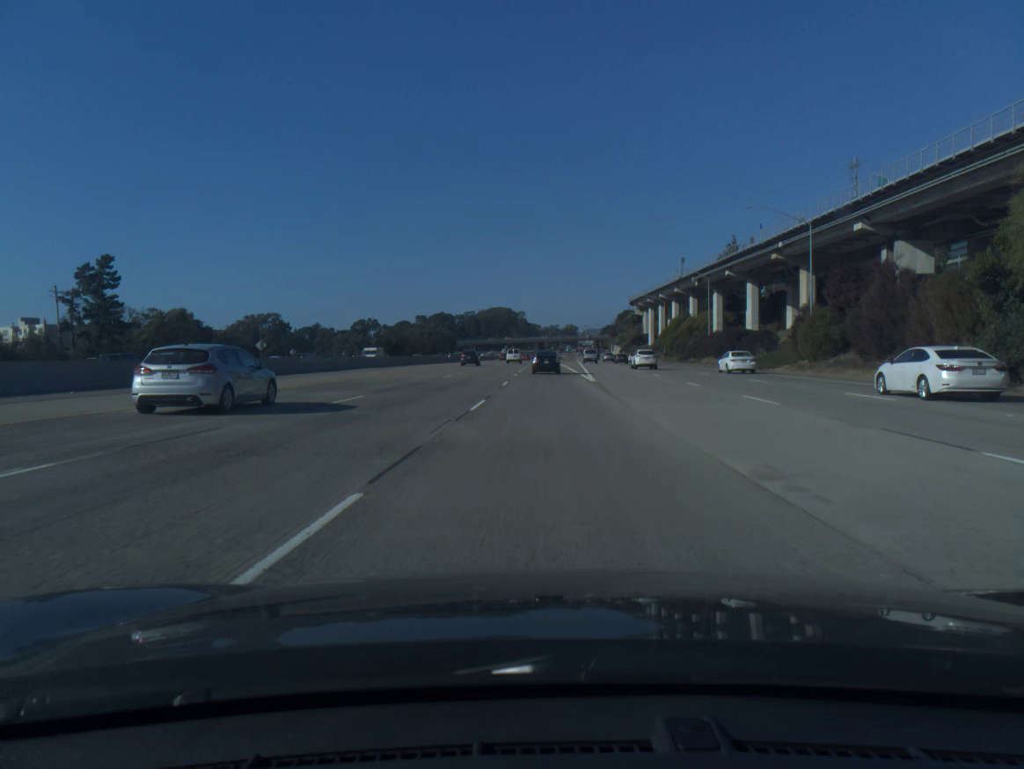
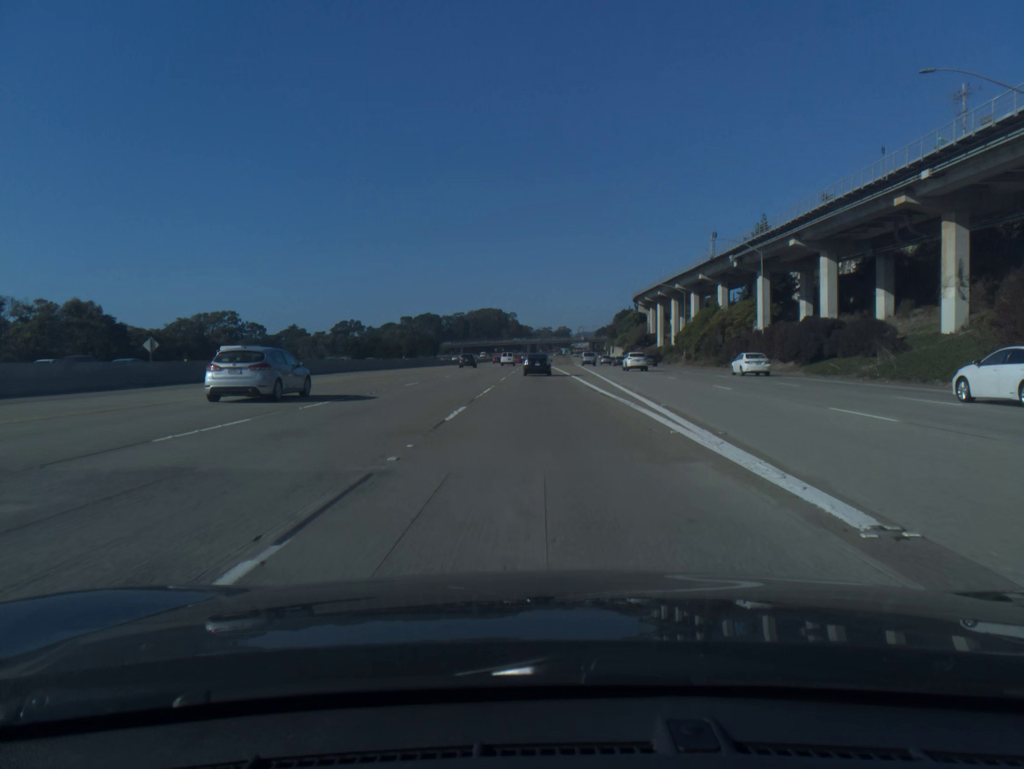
(+0.2, +30.8) m; +1°
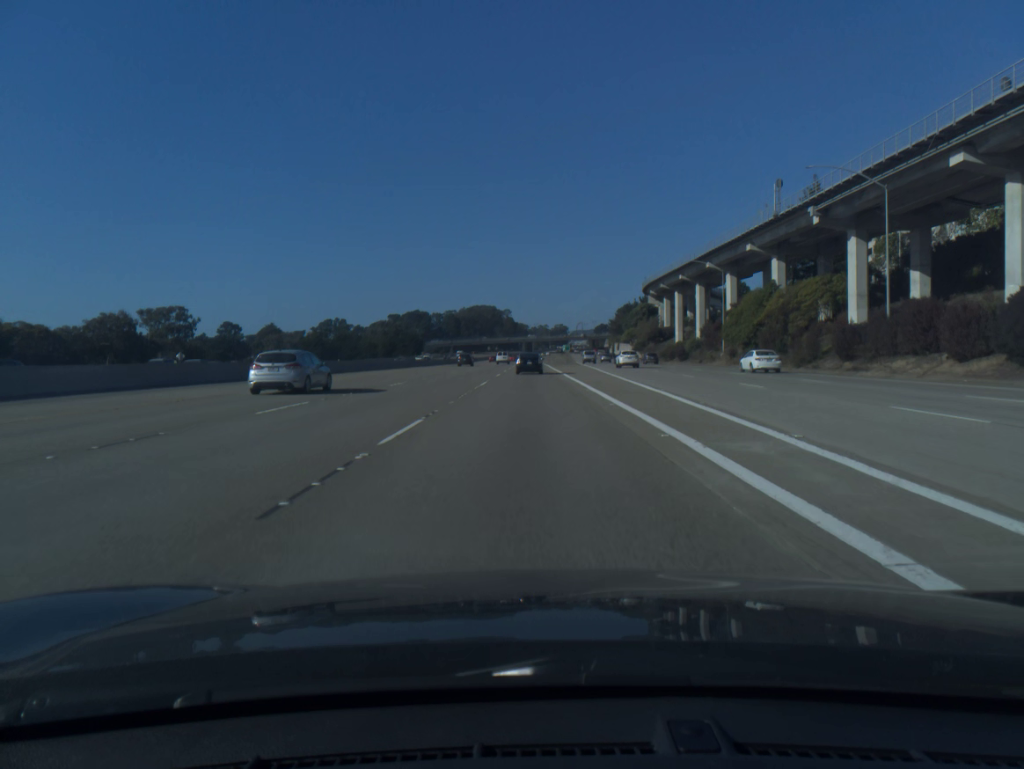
(+0.1, +30.3) m; 0°
